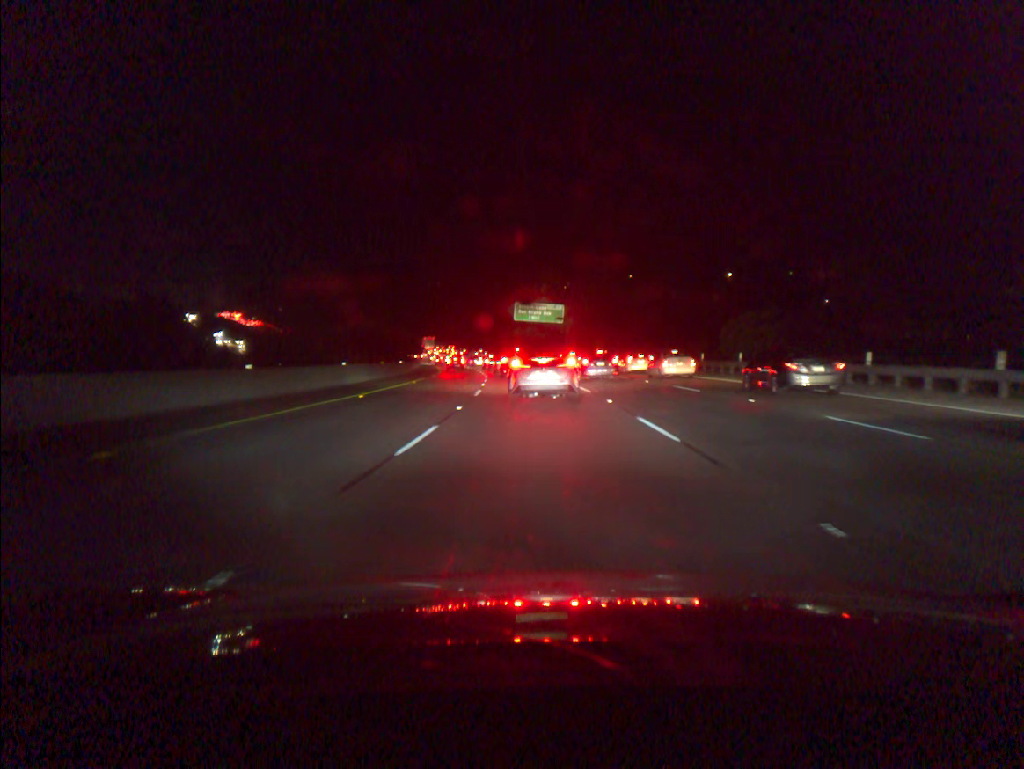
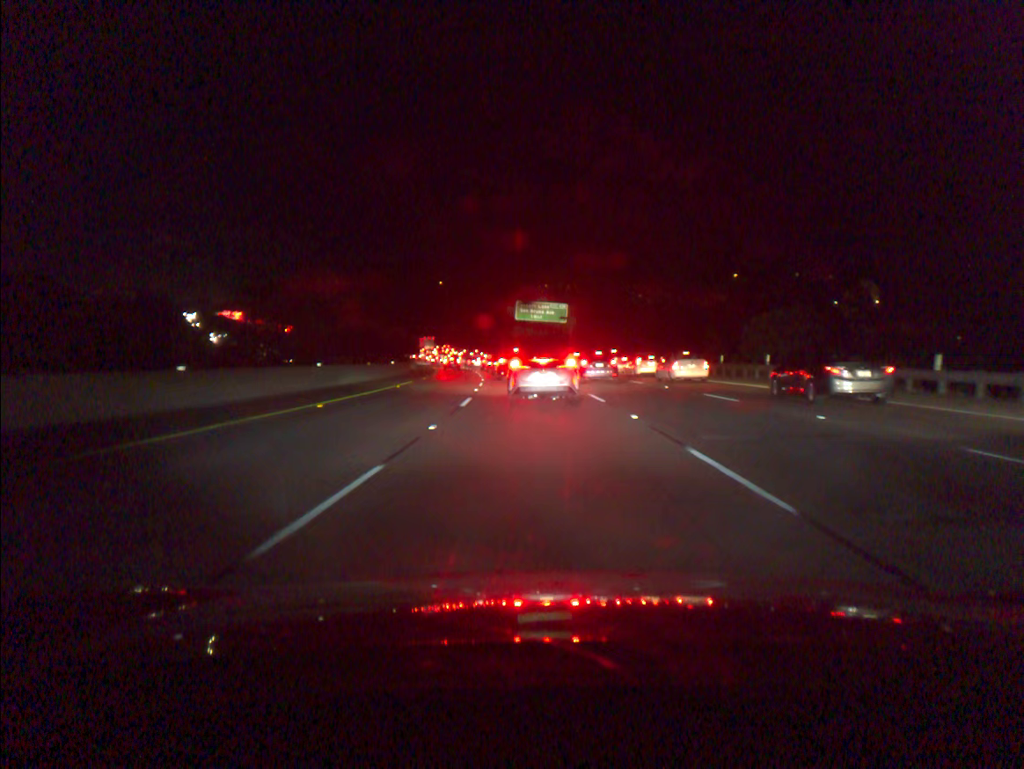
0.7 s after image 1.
(0.0, +4.8) m; 0°
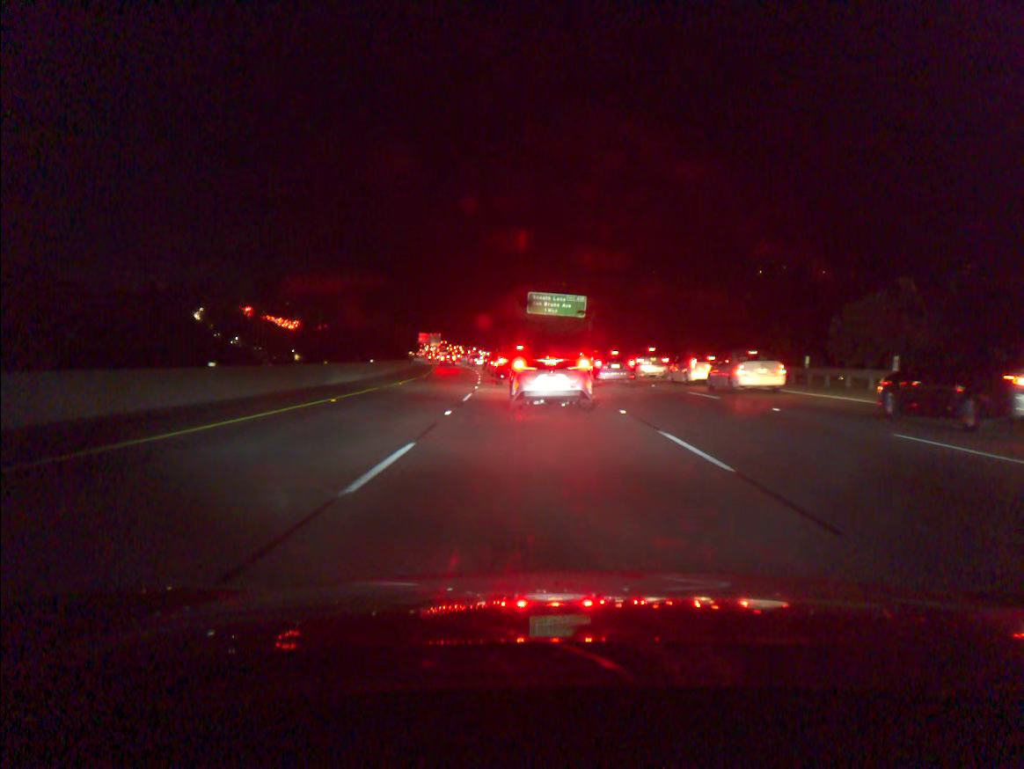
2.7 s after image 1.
(-0.1, +12.5) m; -1°
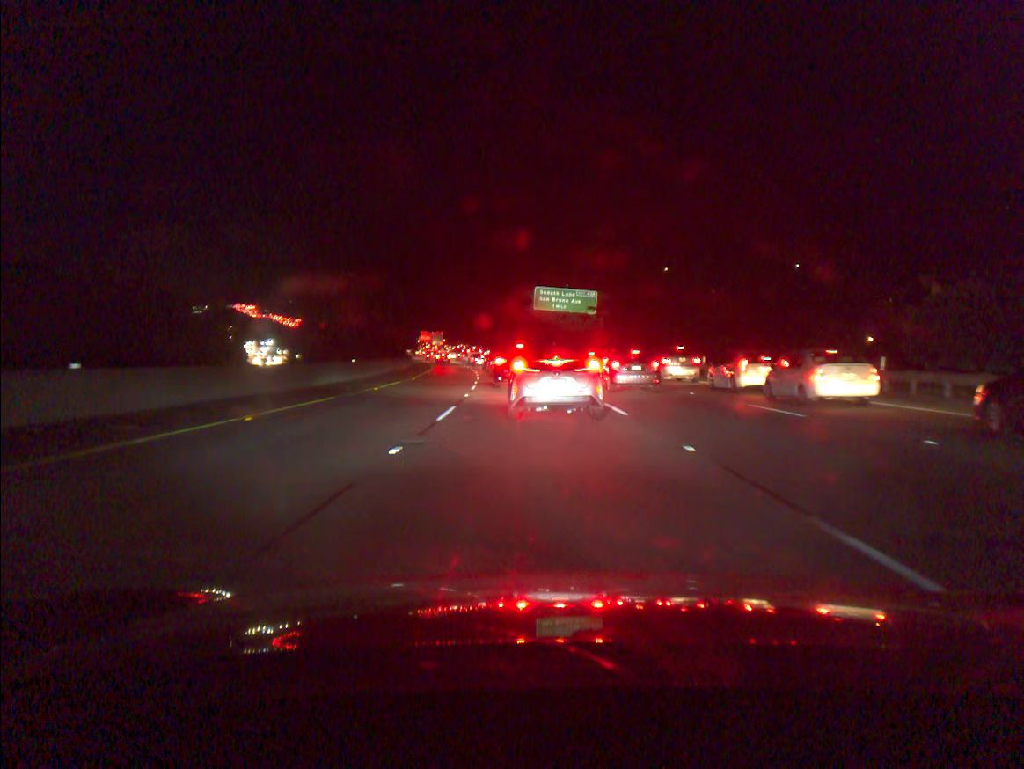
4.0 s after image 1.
(0.0, +6.8) m; 0°
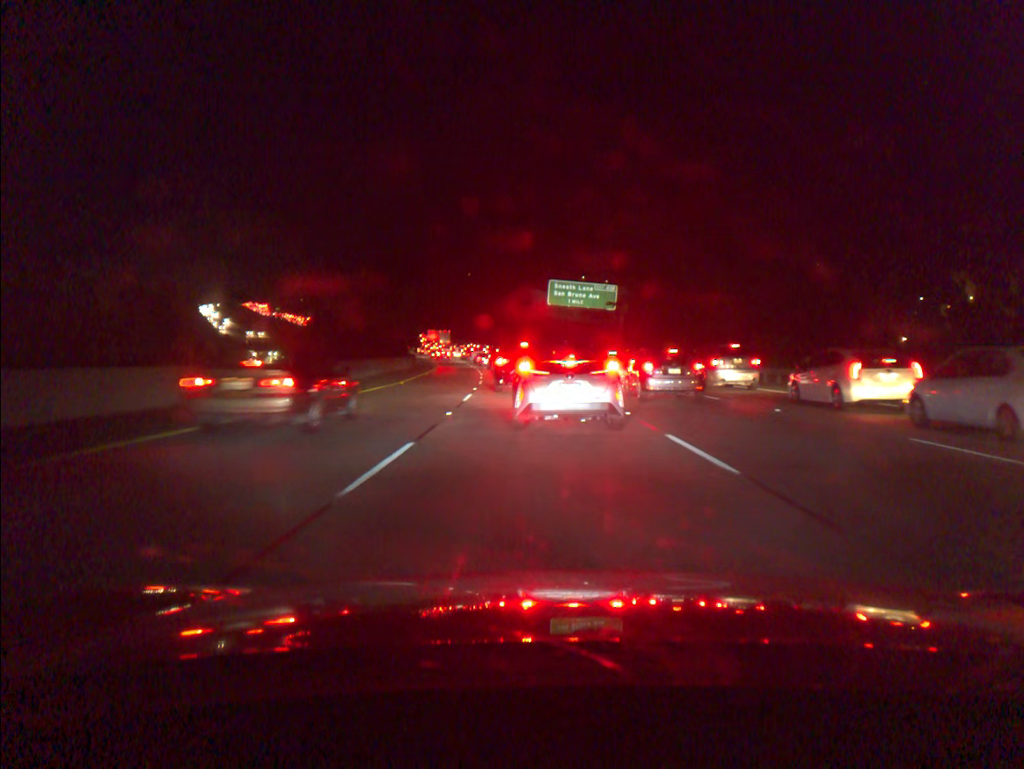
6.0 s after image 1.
(-0.1, +8.0) m; -1°
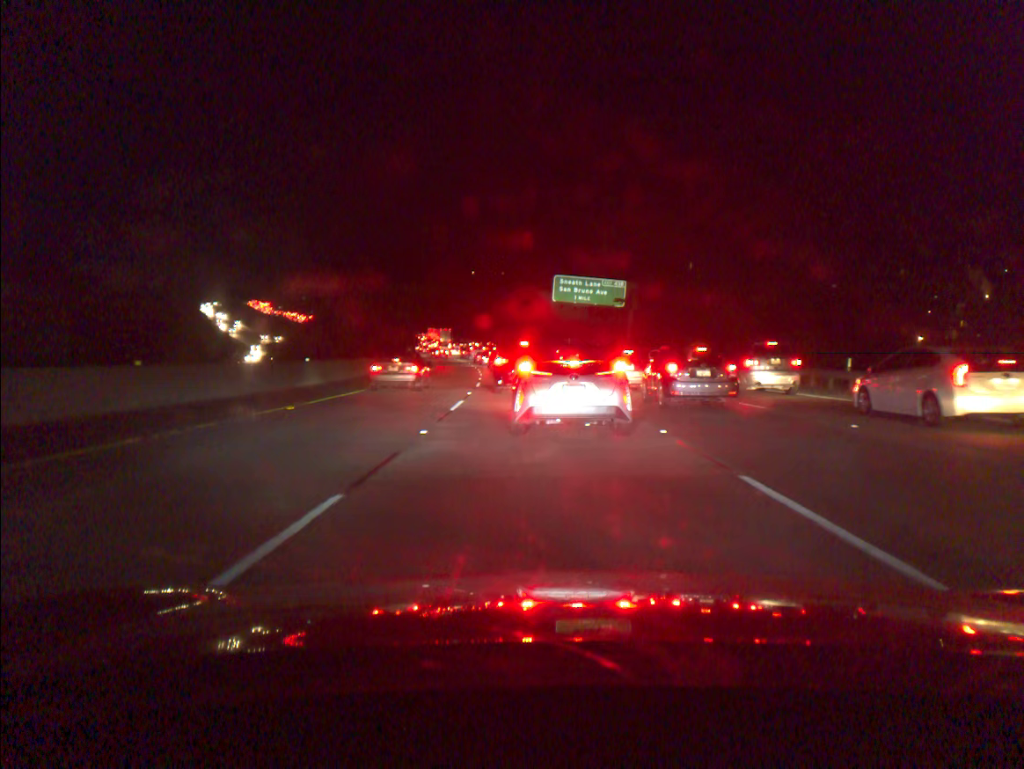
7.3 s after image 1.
(0.0, +4.1) m; 0°
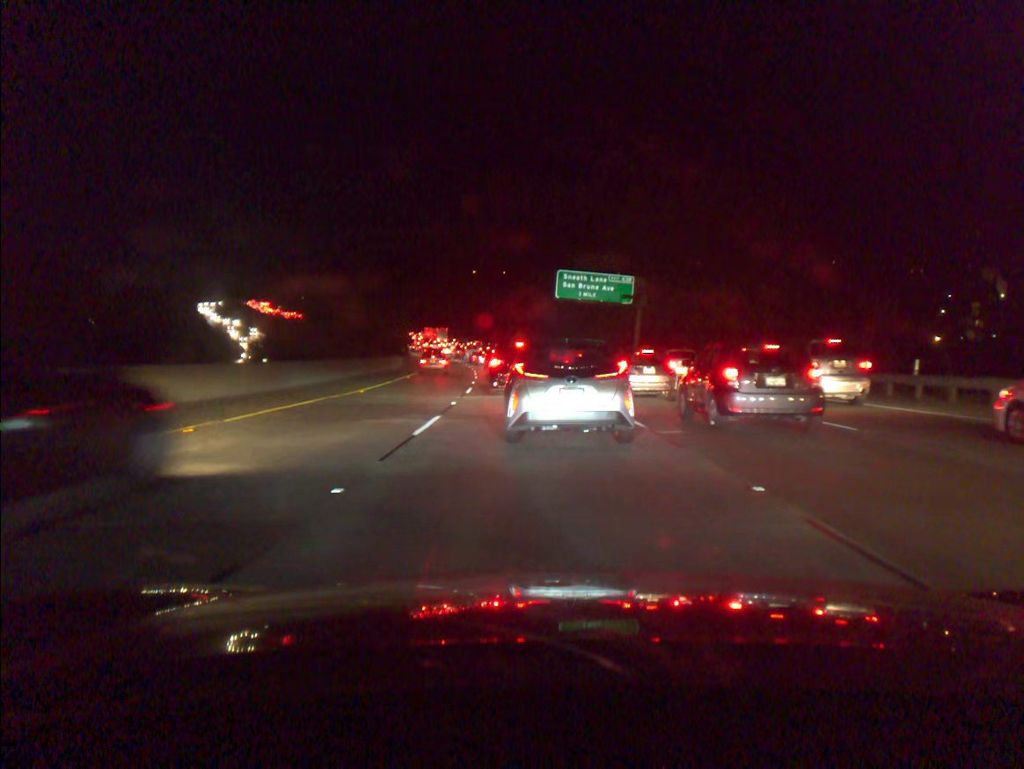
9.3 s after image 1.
(0.0, +5.2) m; 0°
